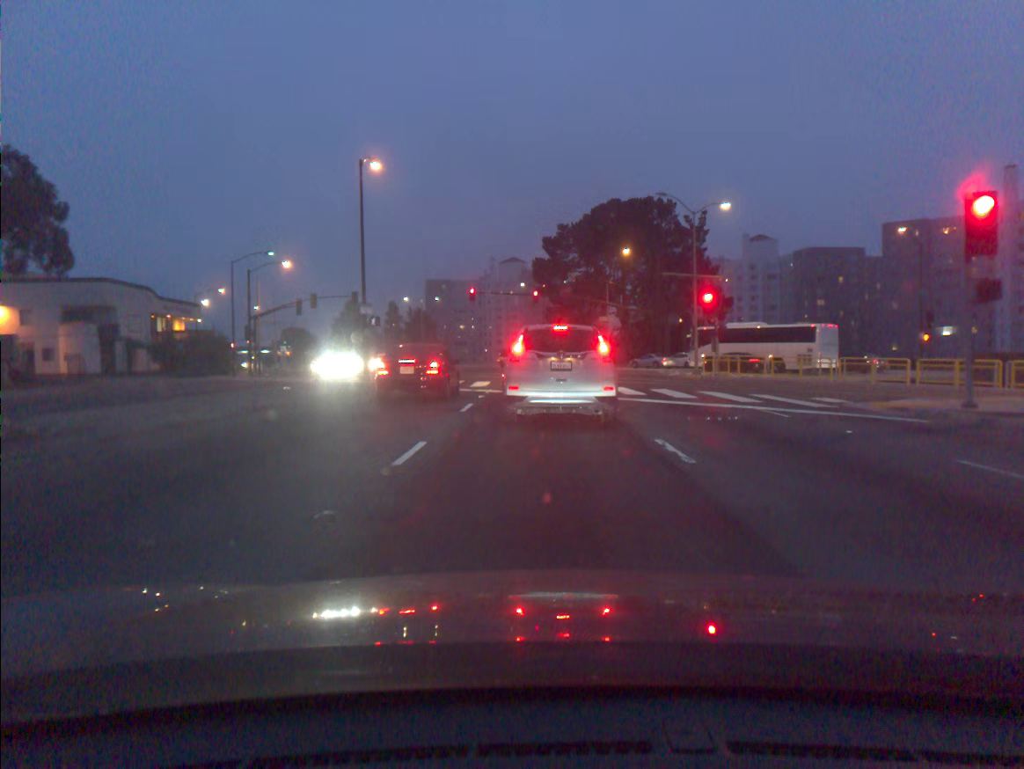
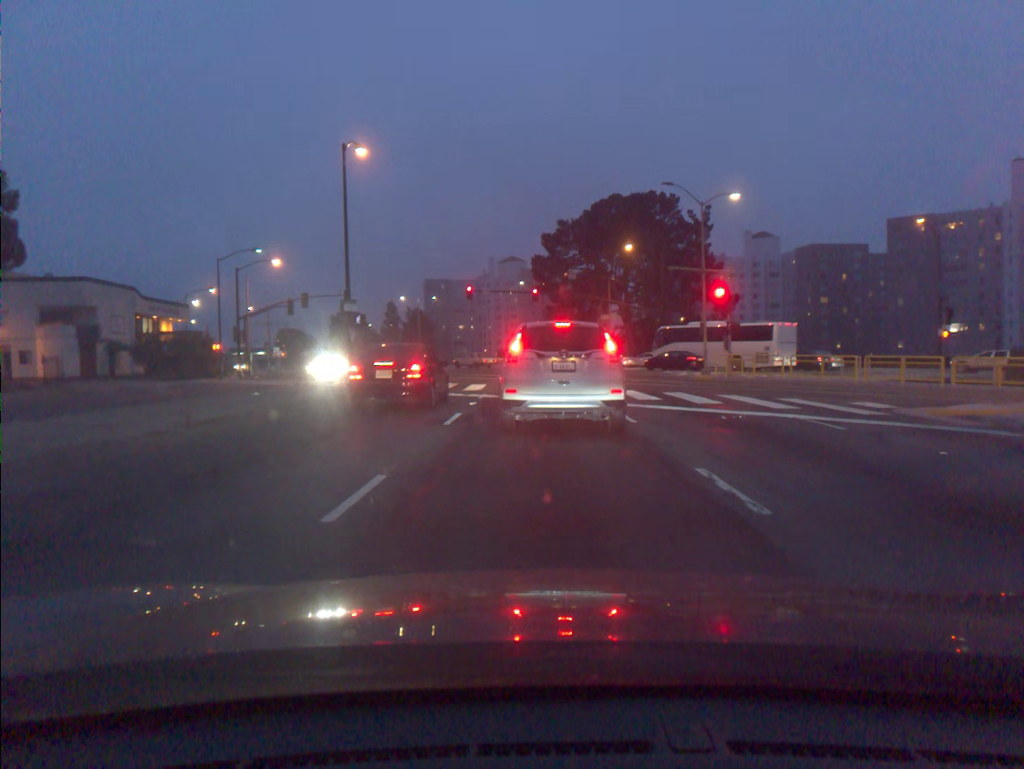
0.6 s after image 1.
(0.0, +2.8) m; +1°
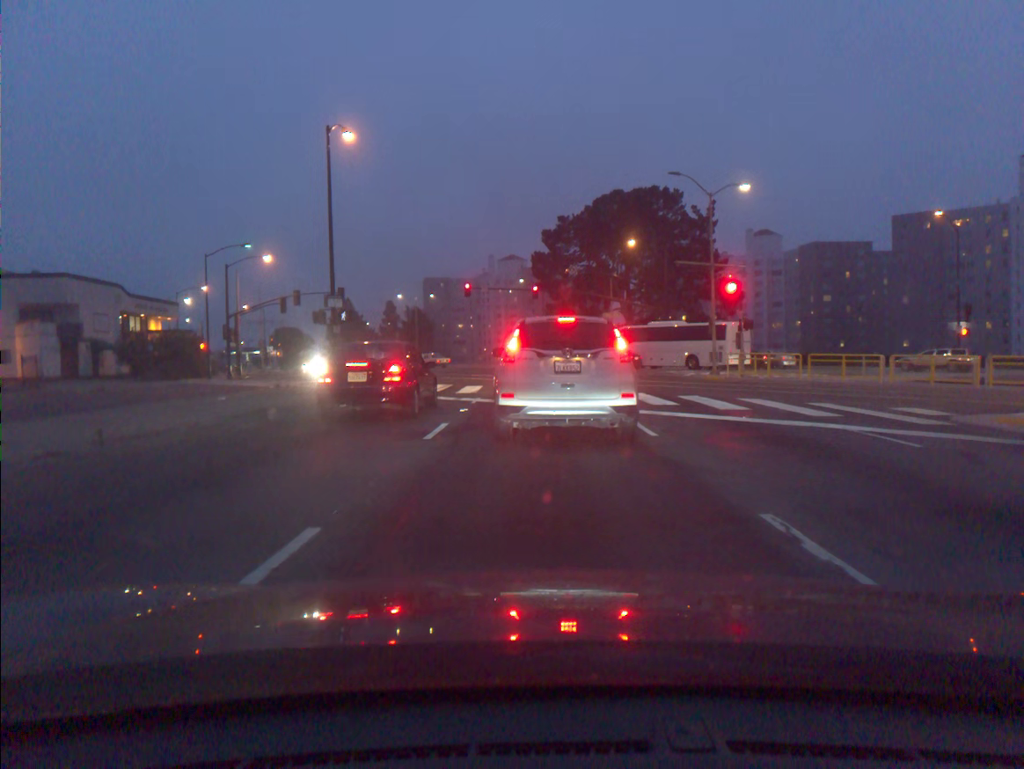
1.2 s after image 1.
(0.0, +2.4) m; 0°
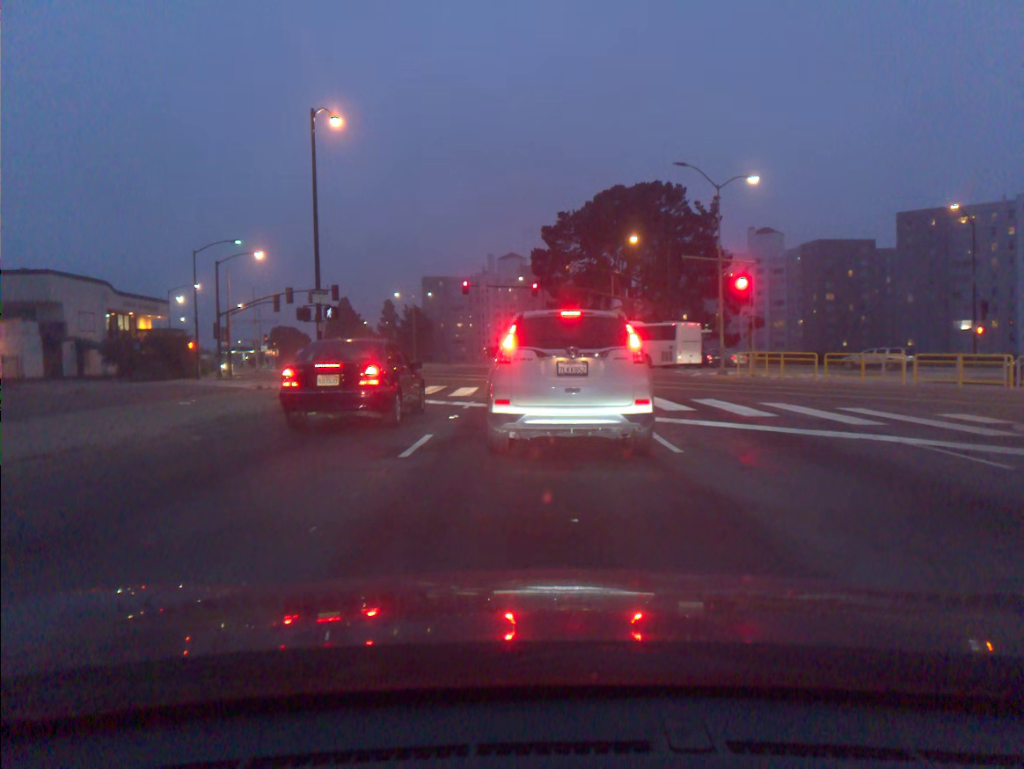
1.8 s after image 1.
(0.0, +1.9) m; 0°
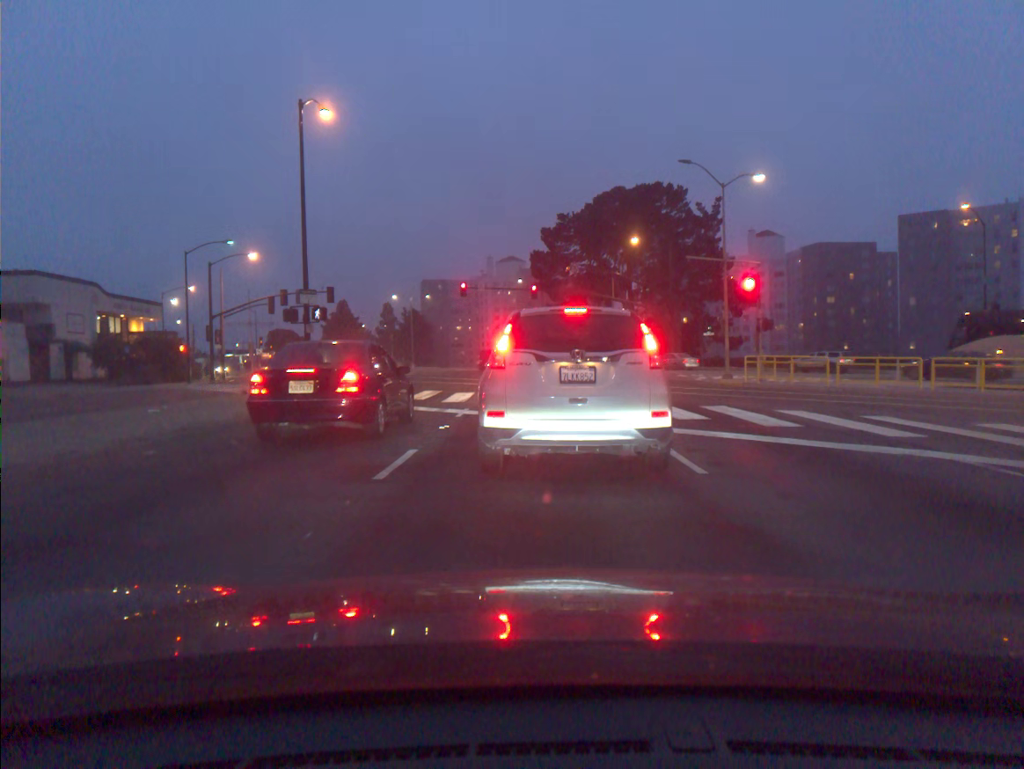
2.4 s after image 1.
(0.0, +1.4) m; 0°
